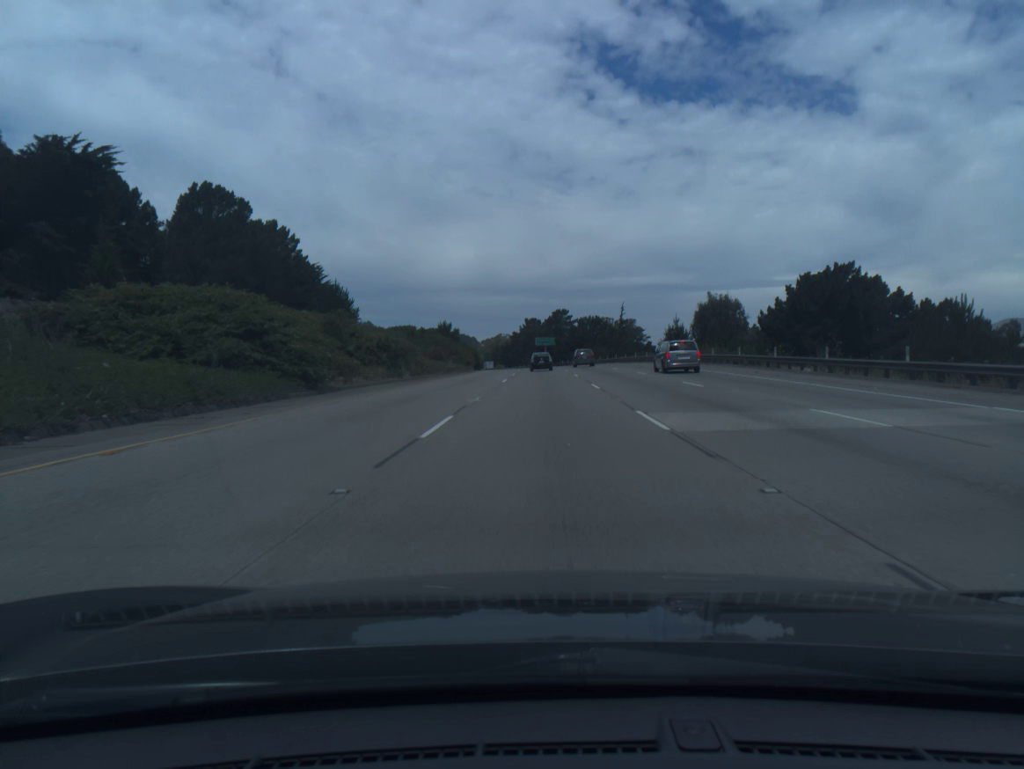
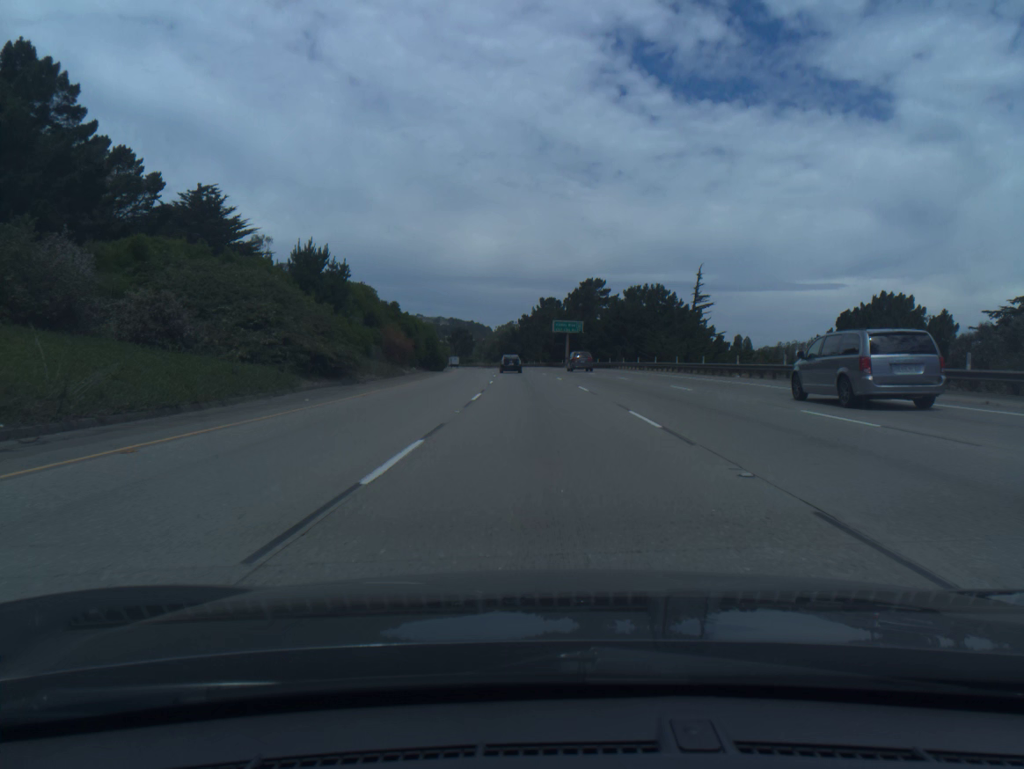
(-0.4, +72.5) m; -1°
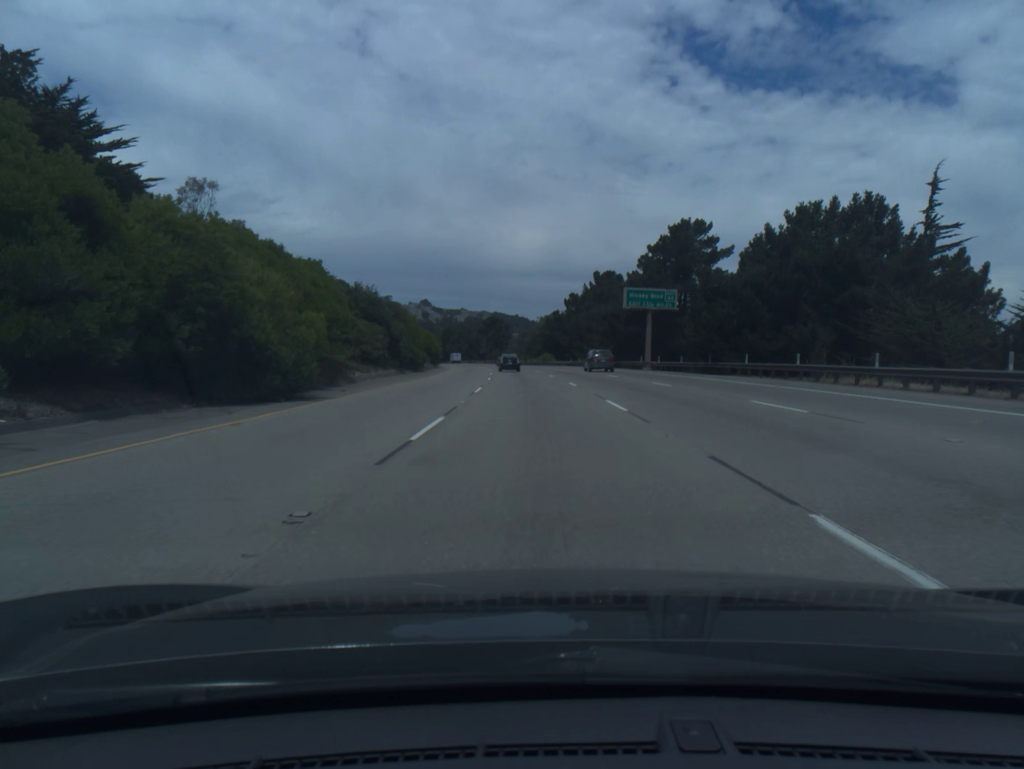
(-1.5, +54.9) m; -3°
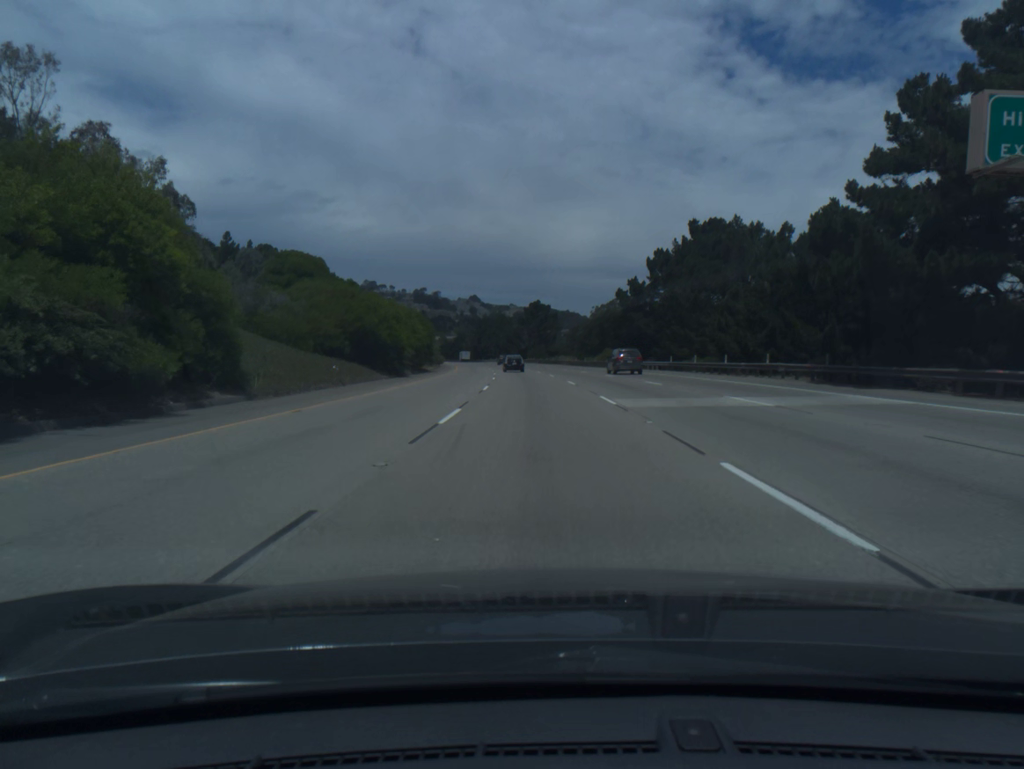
(-1.8, +55.5) m; -4°
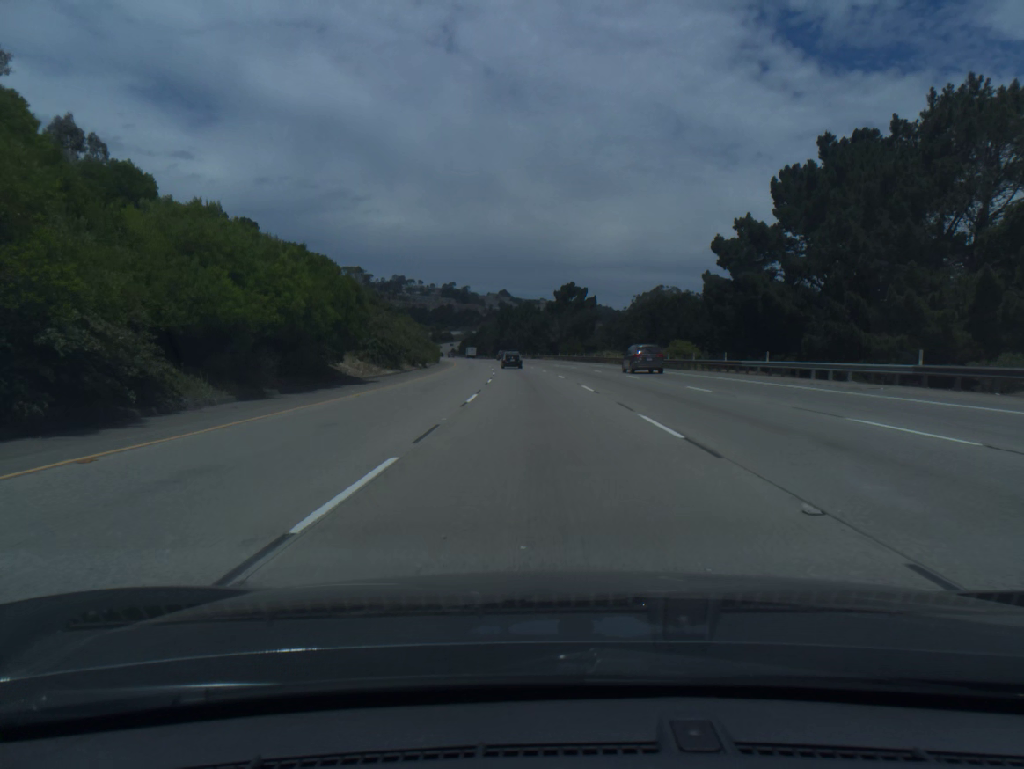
(-0.7, +37.3) m; -2°
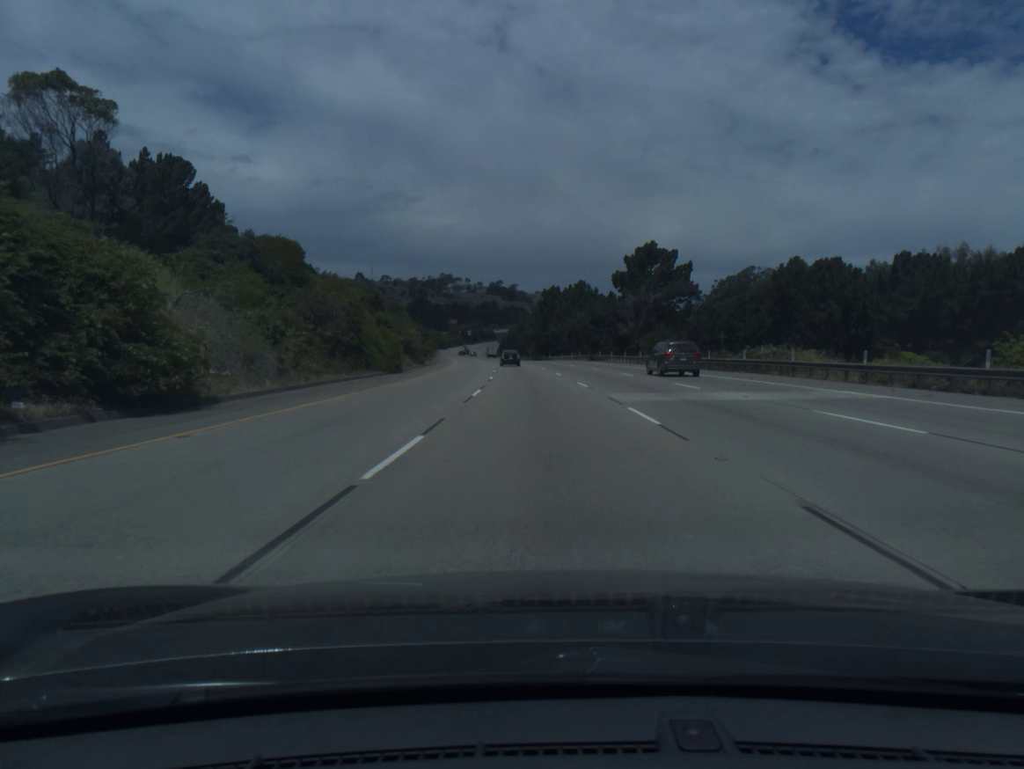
(-1.7, +56.4) m; -3°
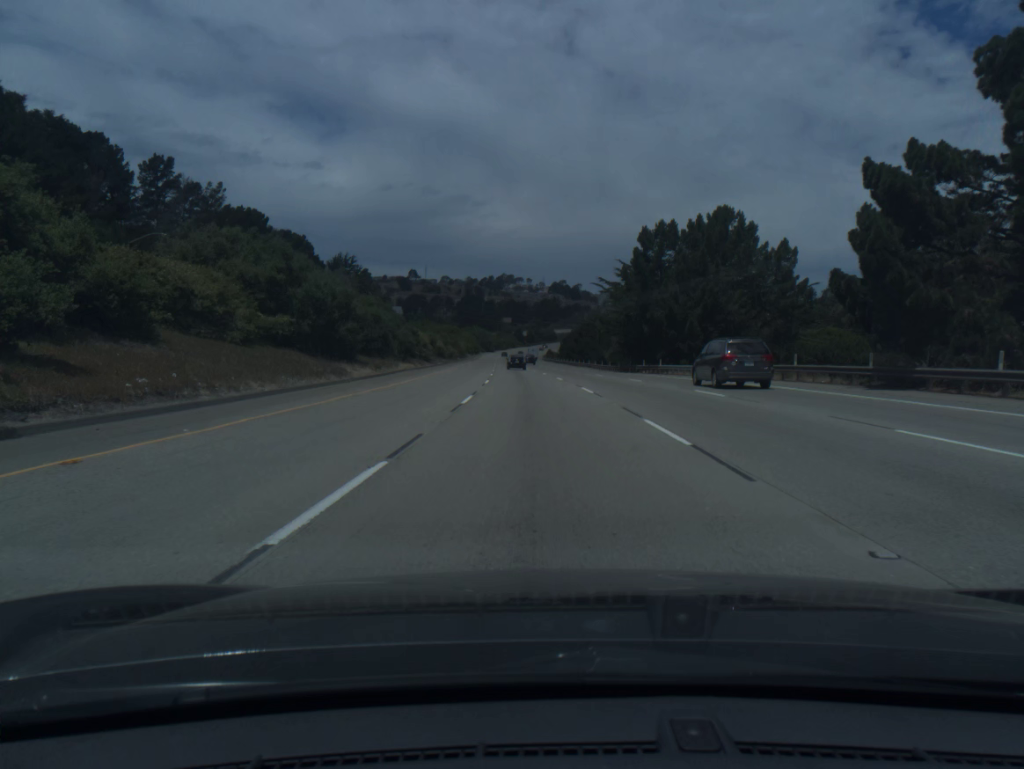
(-3.0, +75.8) m; -5°
